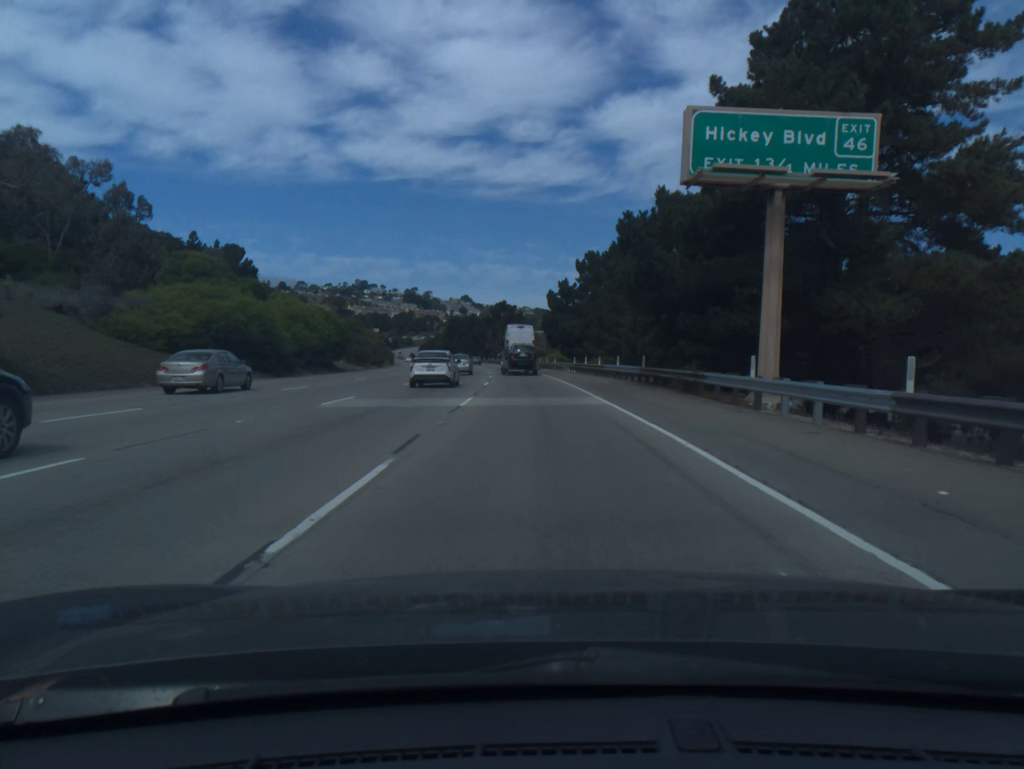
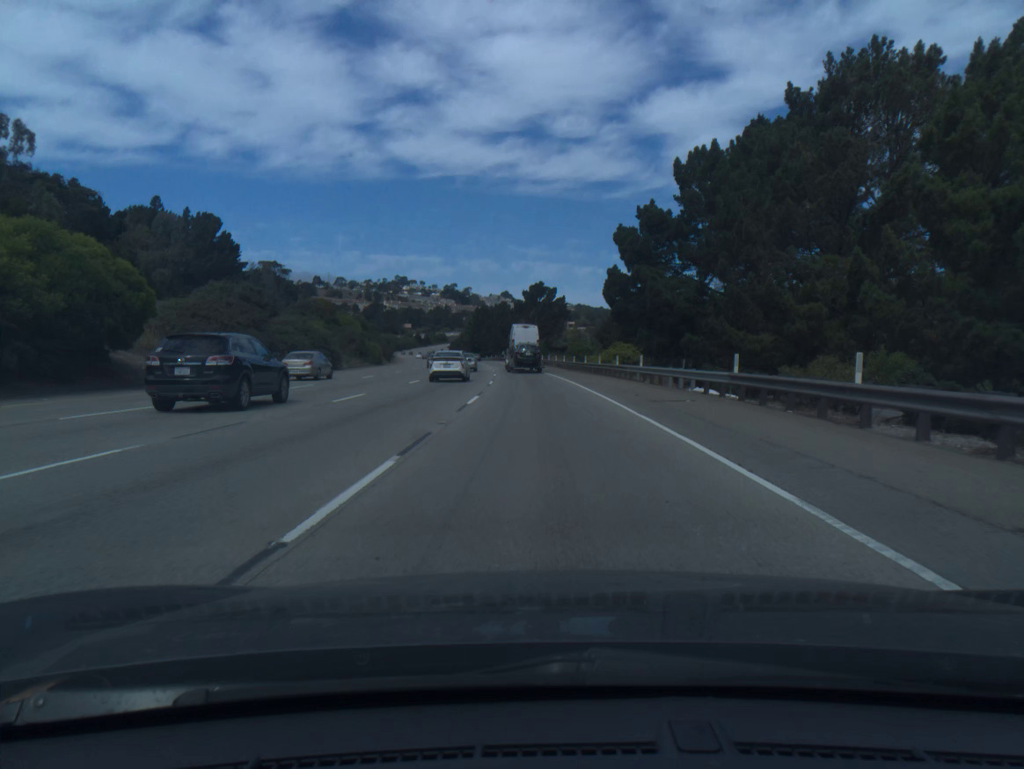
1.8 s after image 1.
(-1.1, +43.5) m; -3°
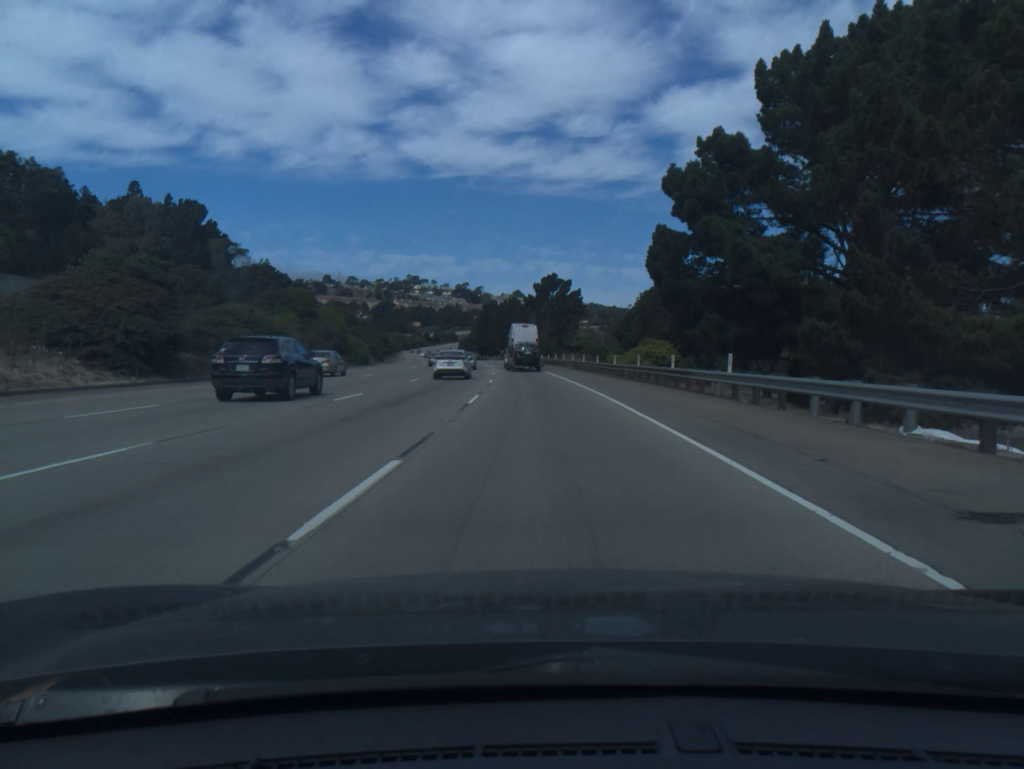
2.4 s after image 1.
(-0.1, +14.6) m; -1°
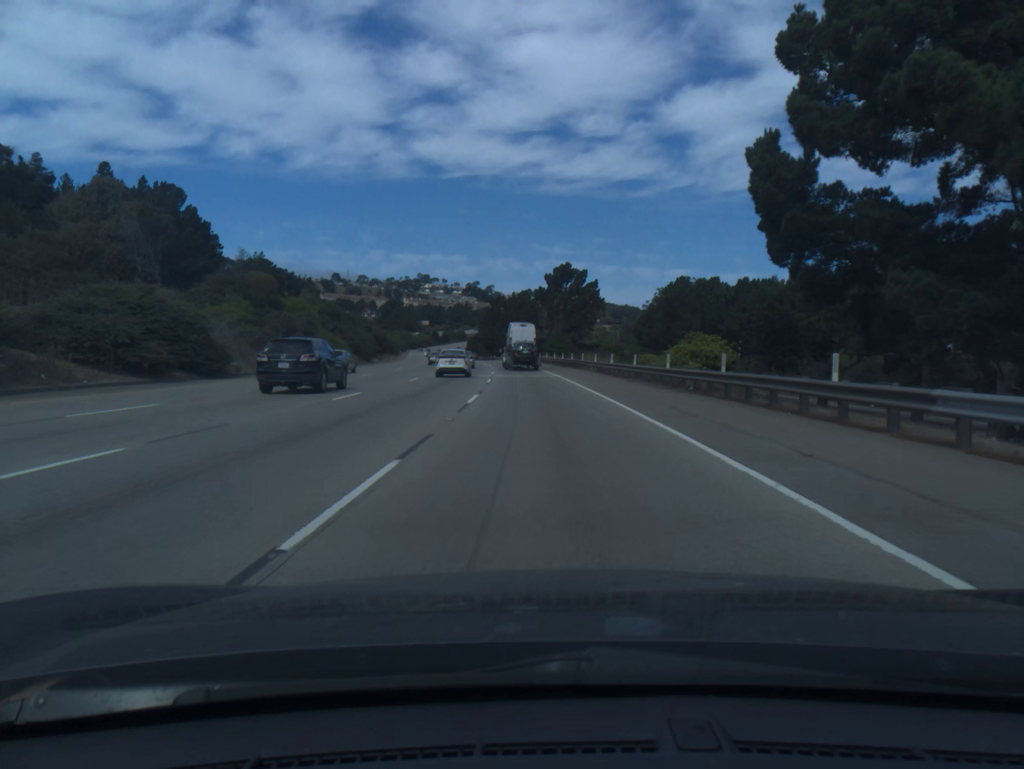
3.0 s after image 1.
(-0.1, +14.7) m; -1°
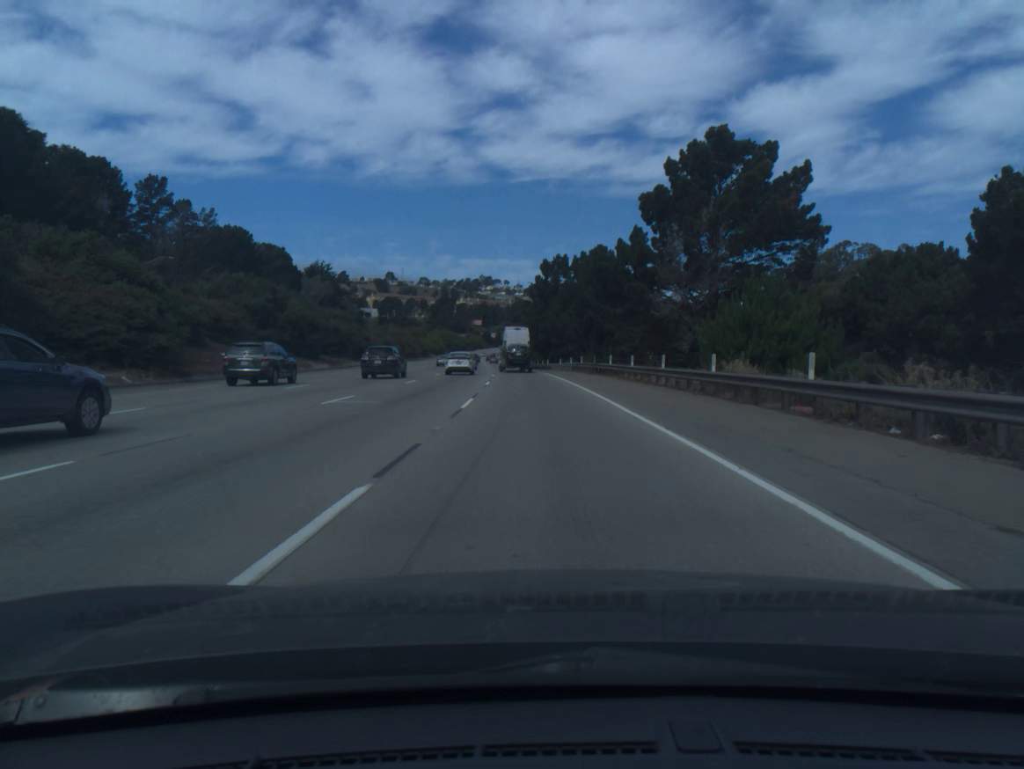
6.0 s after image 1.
(-2.9, +74.6) m; -5°
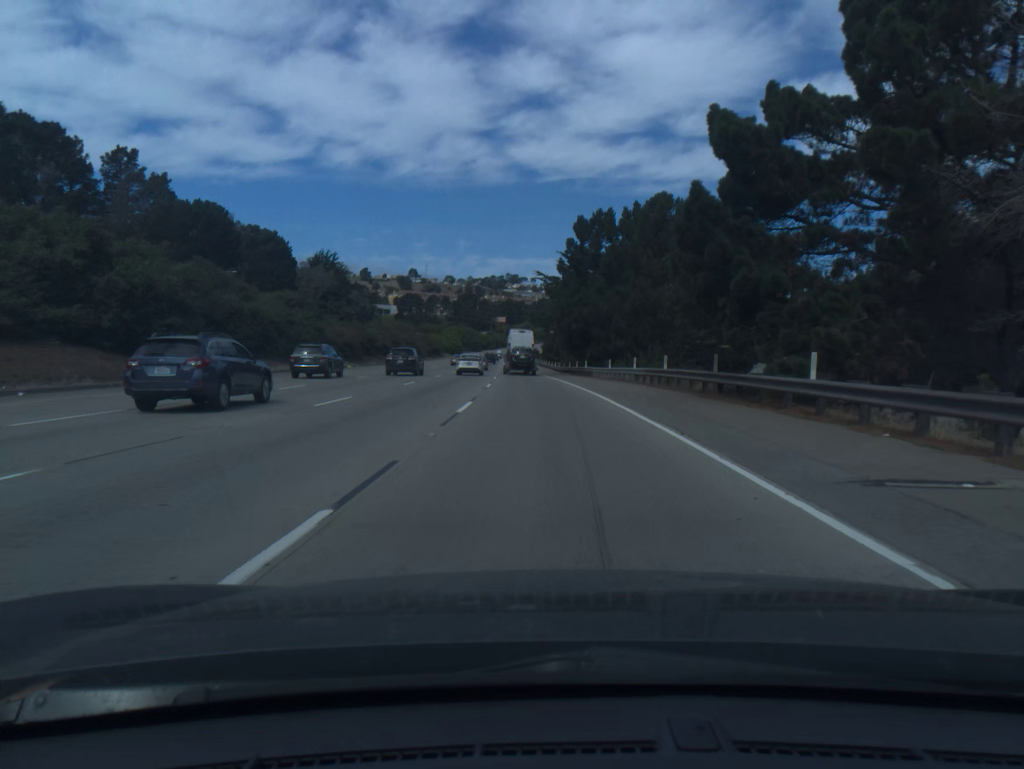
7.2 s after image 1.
(-0.5, +30.3) m; -2°
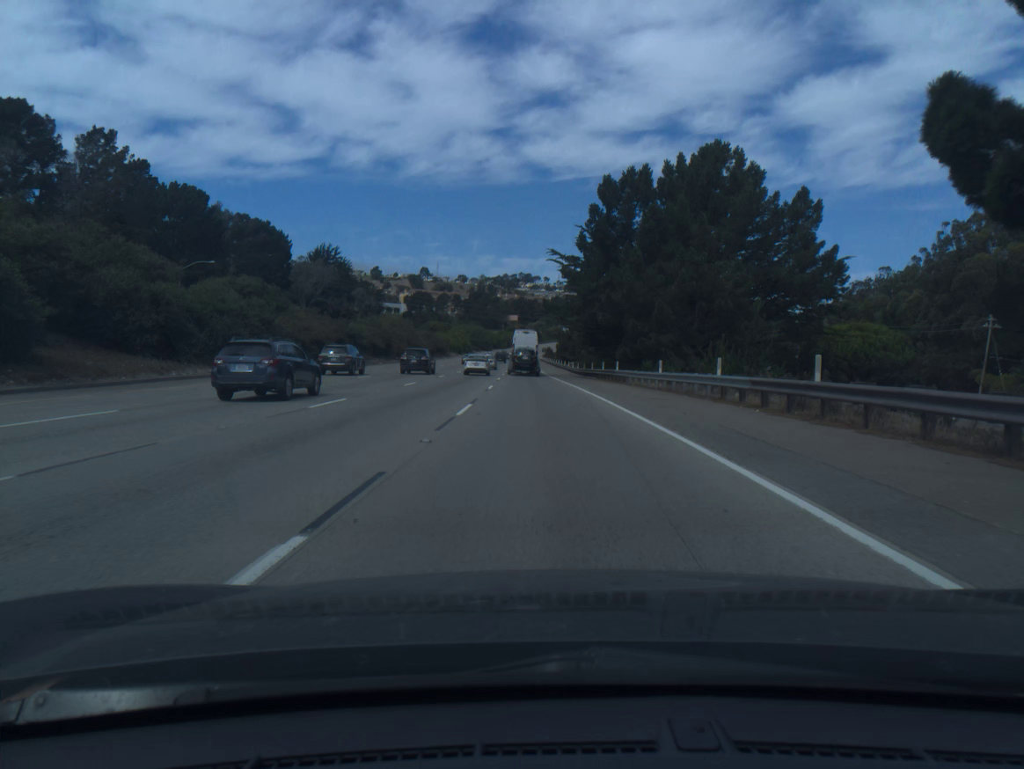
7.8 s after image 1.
(-0.1, +15.3) m; -1°
